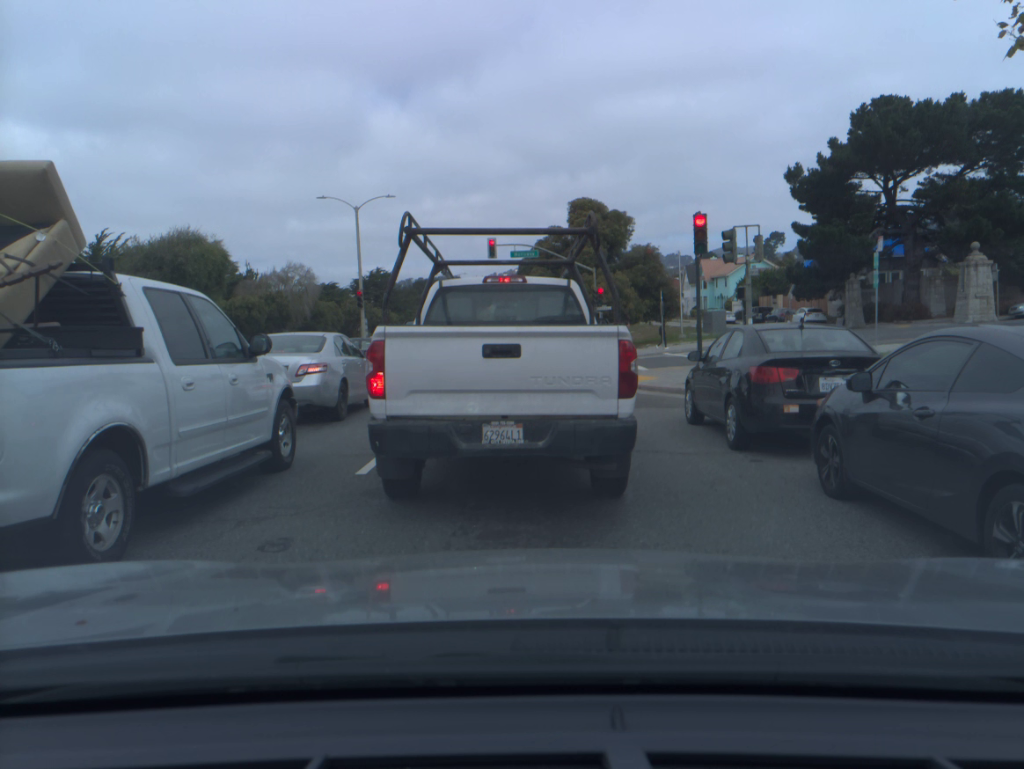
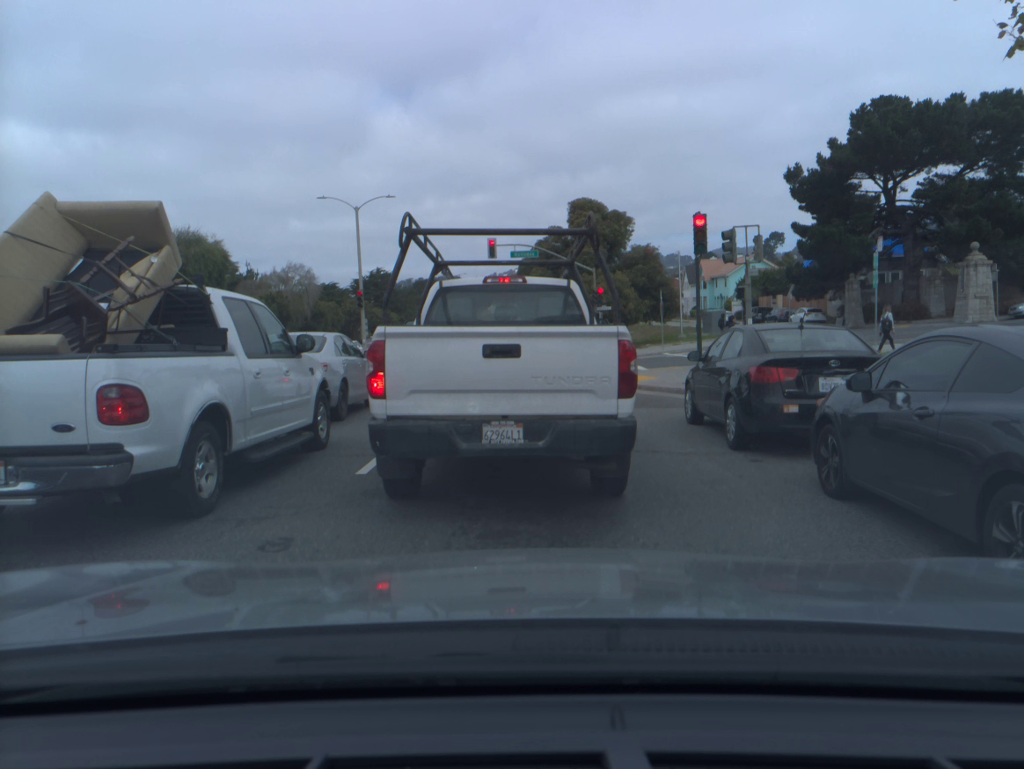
(0.0, -0.1) m; 0°
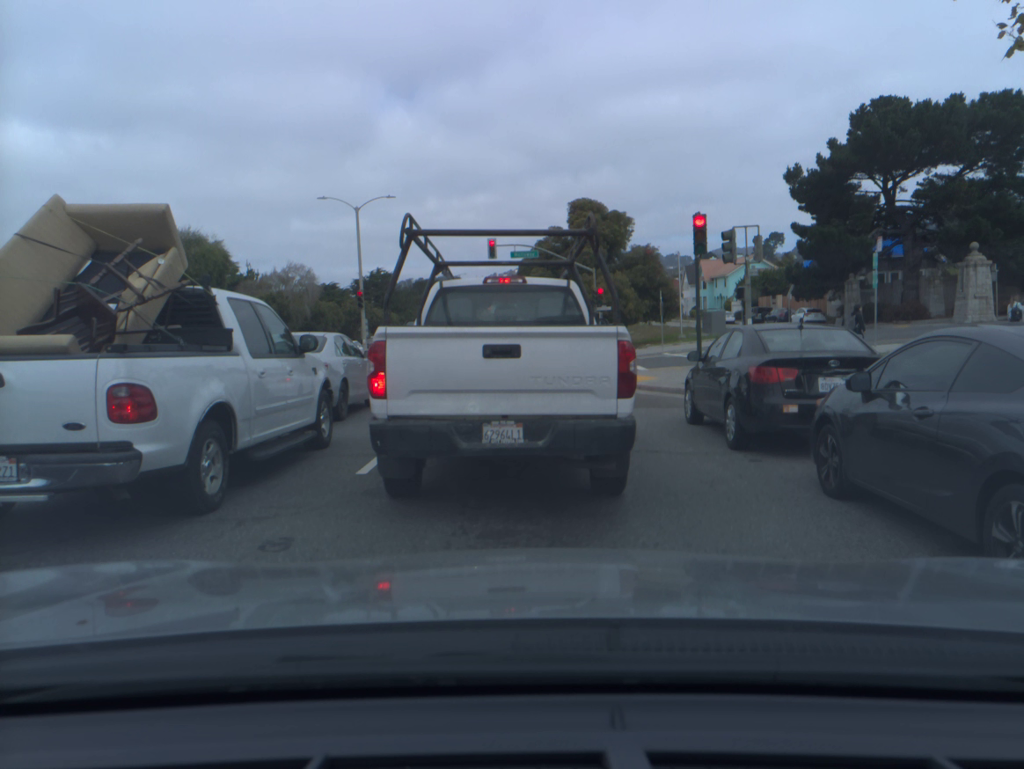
(0.0, 0.0) m; 0°
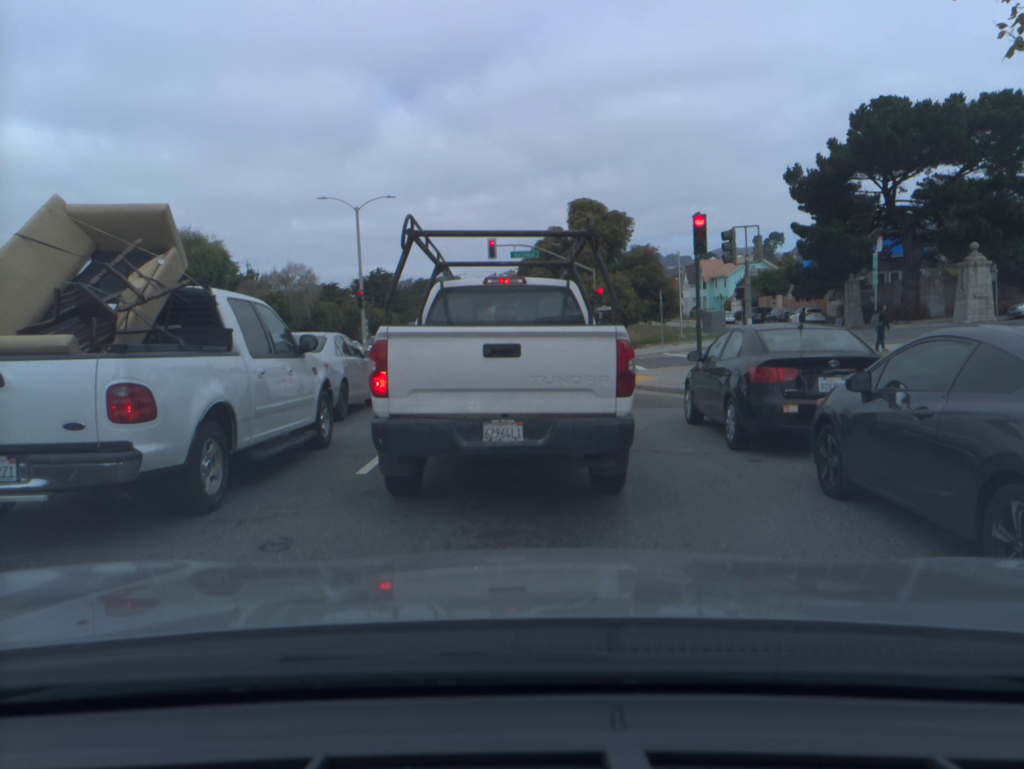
(0.0, 0.0) m; 0°
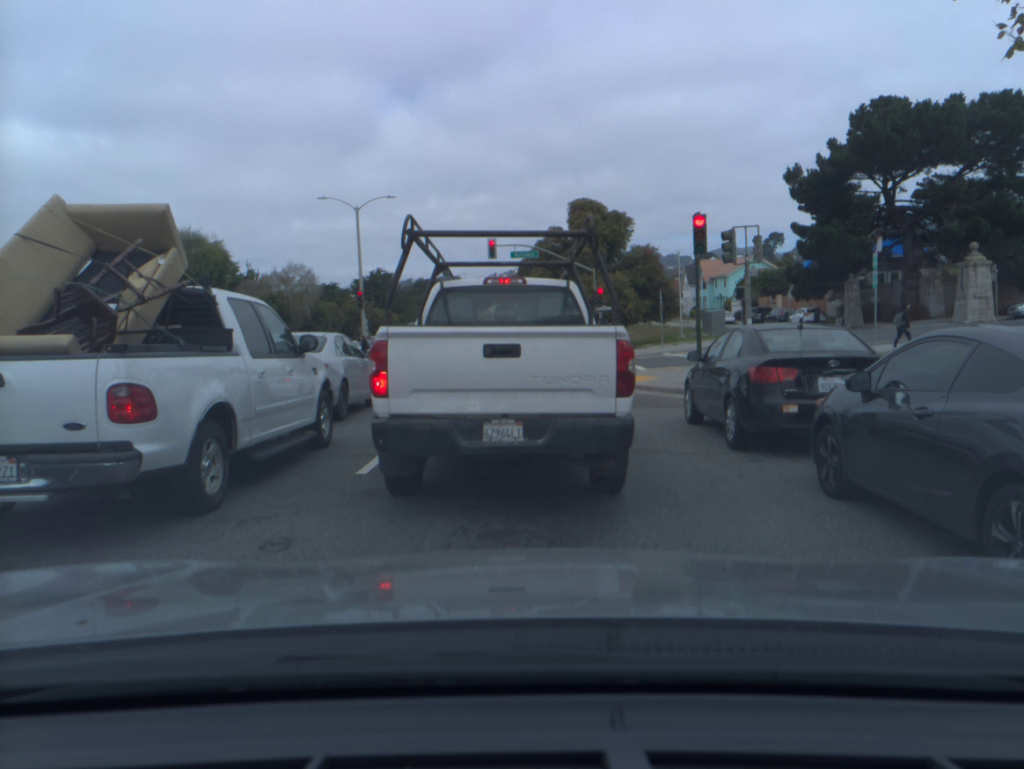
(0.0, 0.0) m; 0°
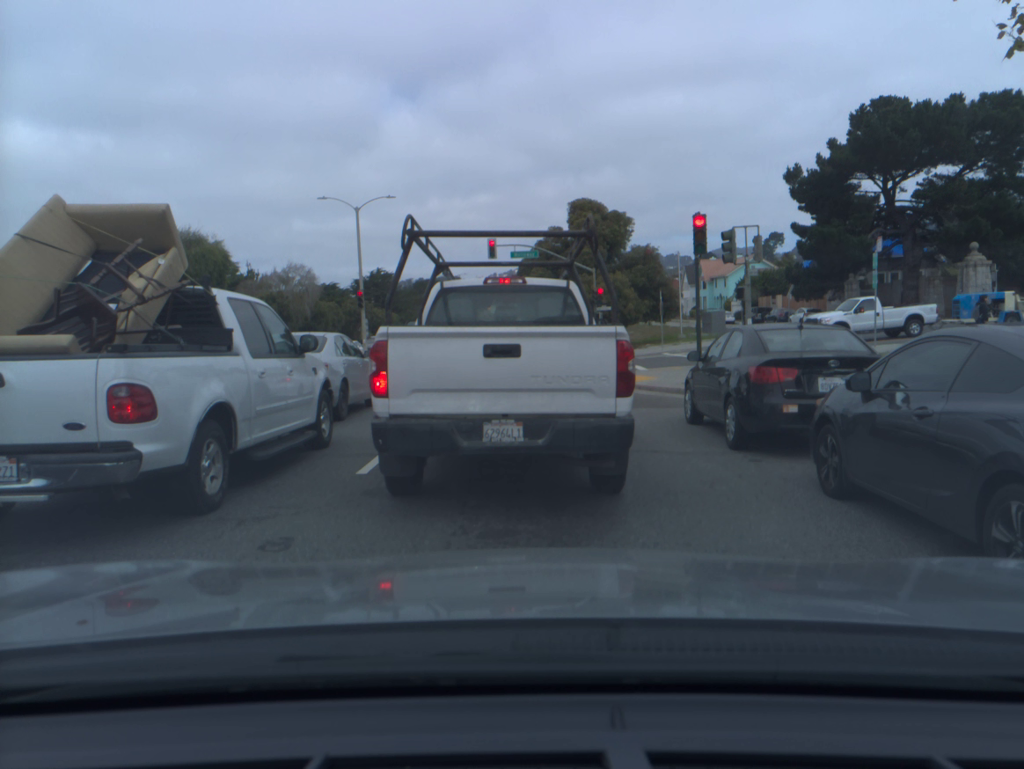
(0.0, 0.0) m; 0°
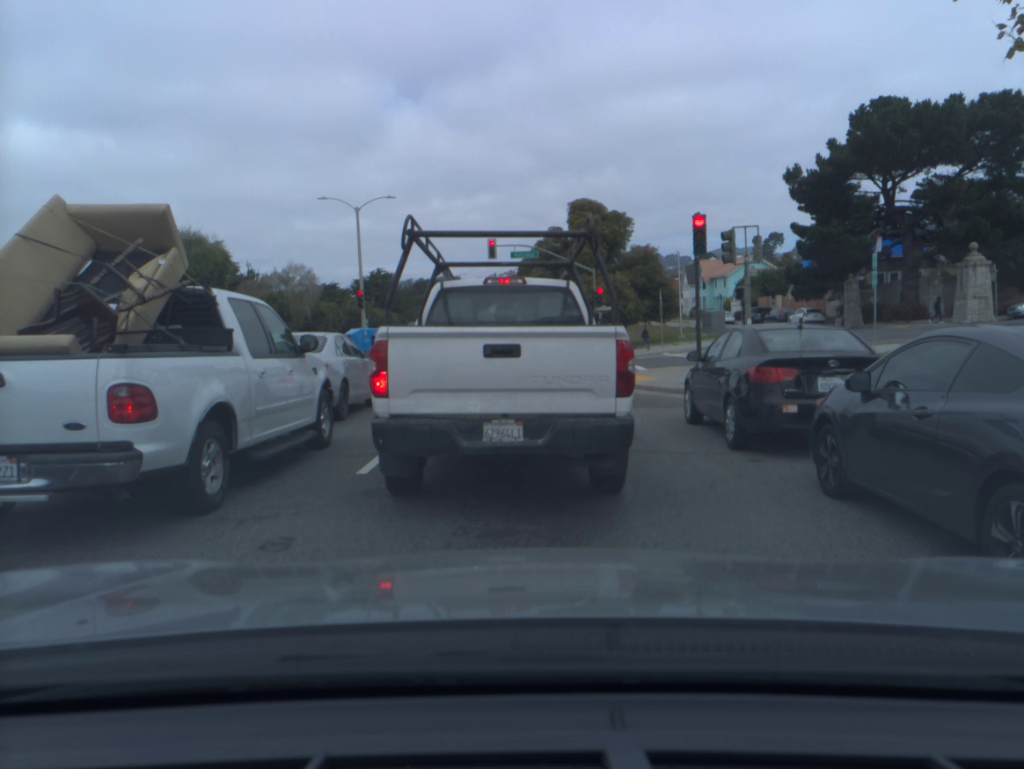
(0.0, 0.0) m; 0°
